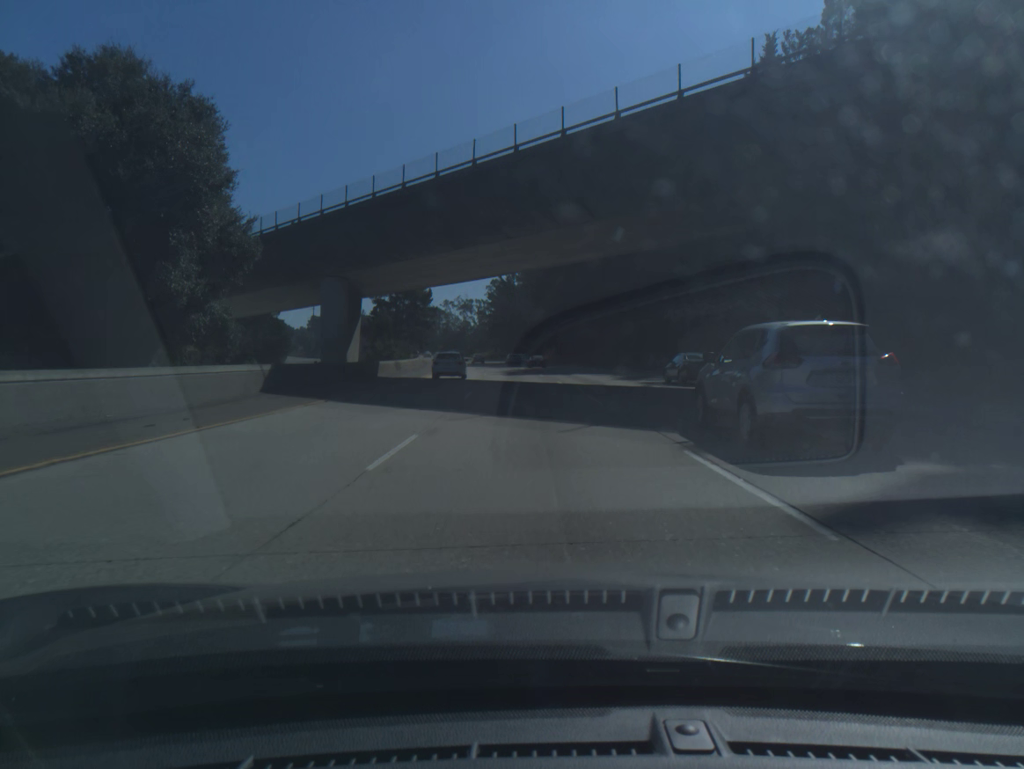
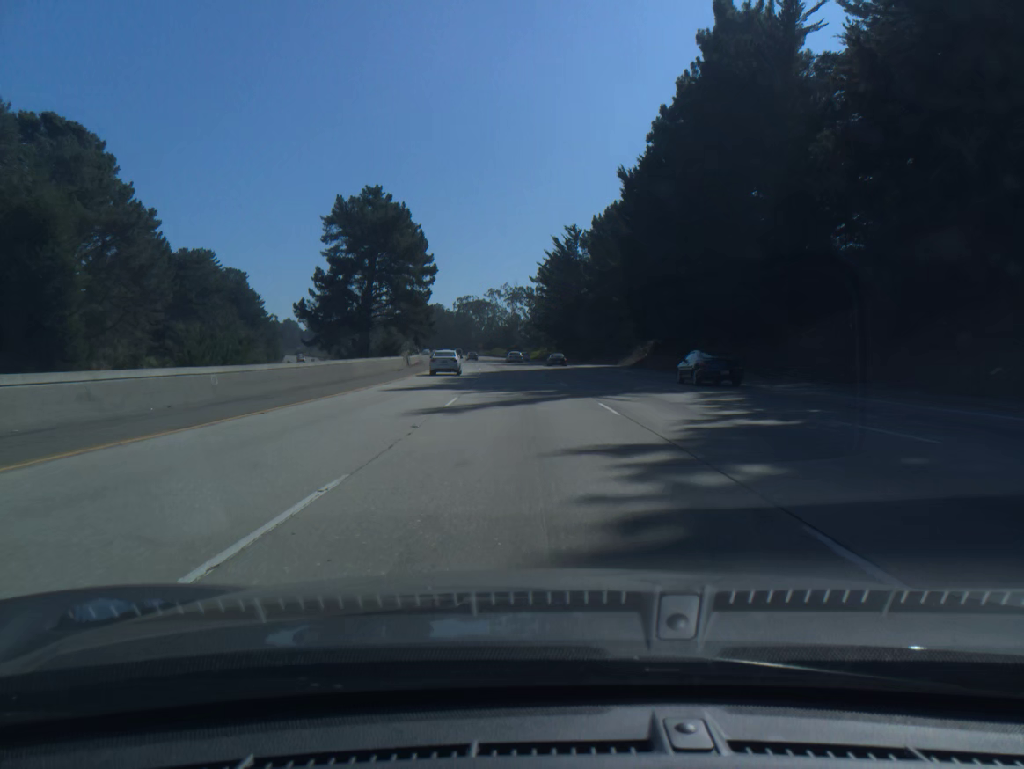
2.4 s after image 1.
(-2.1, +62.9) m; -4°
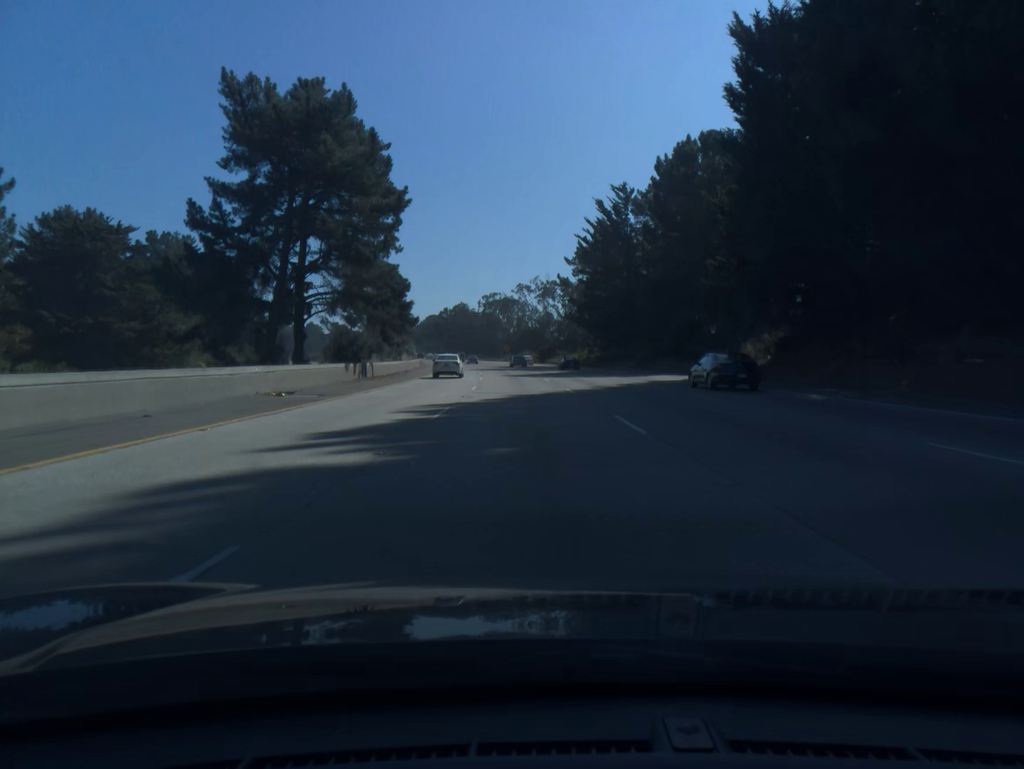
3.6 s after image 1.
(-0.7, +32.4) m; -2°
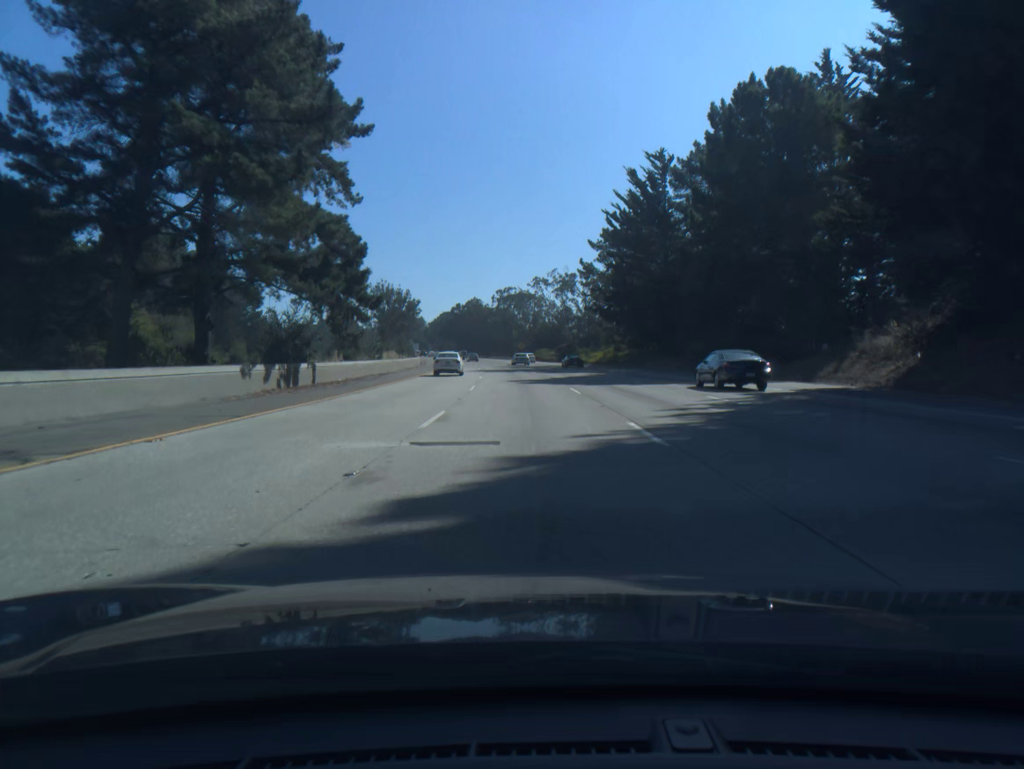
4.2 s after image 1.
(-0.2, +16.4) m; -1°
